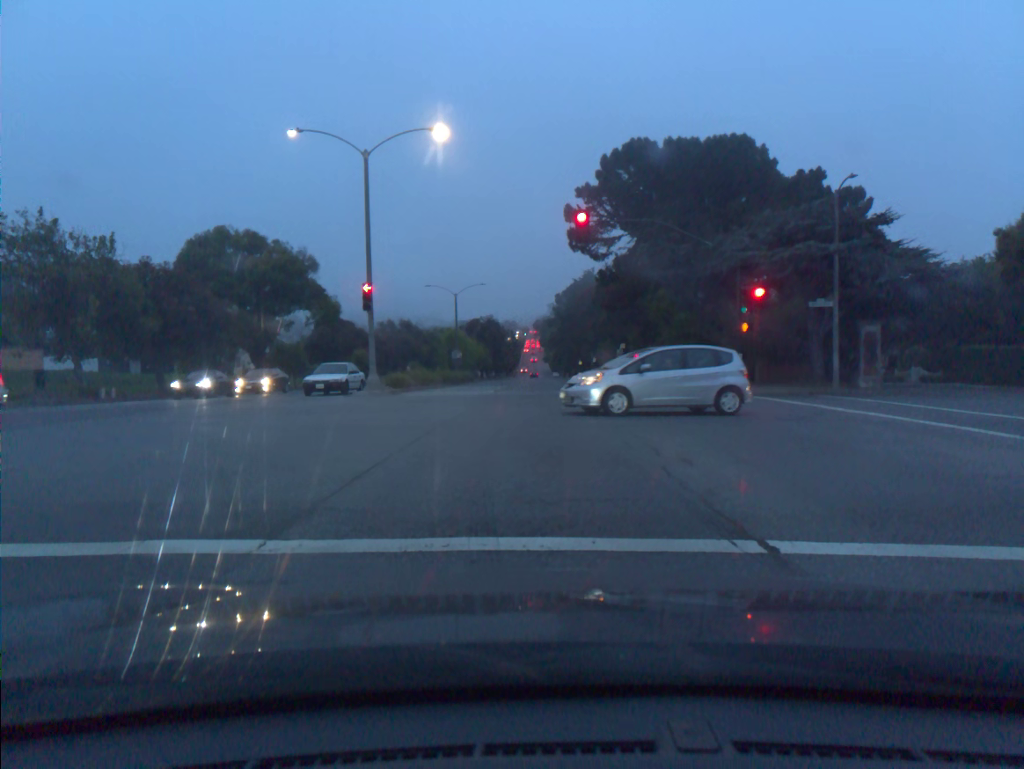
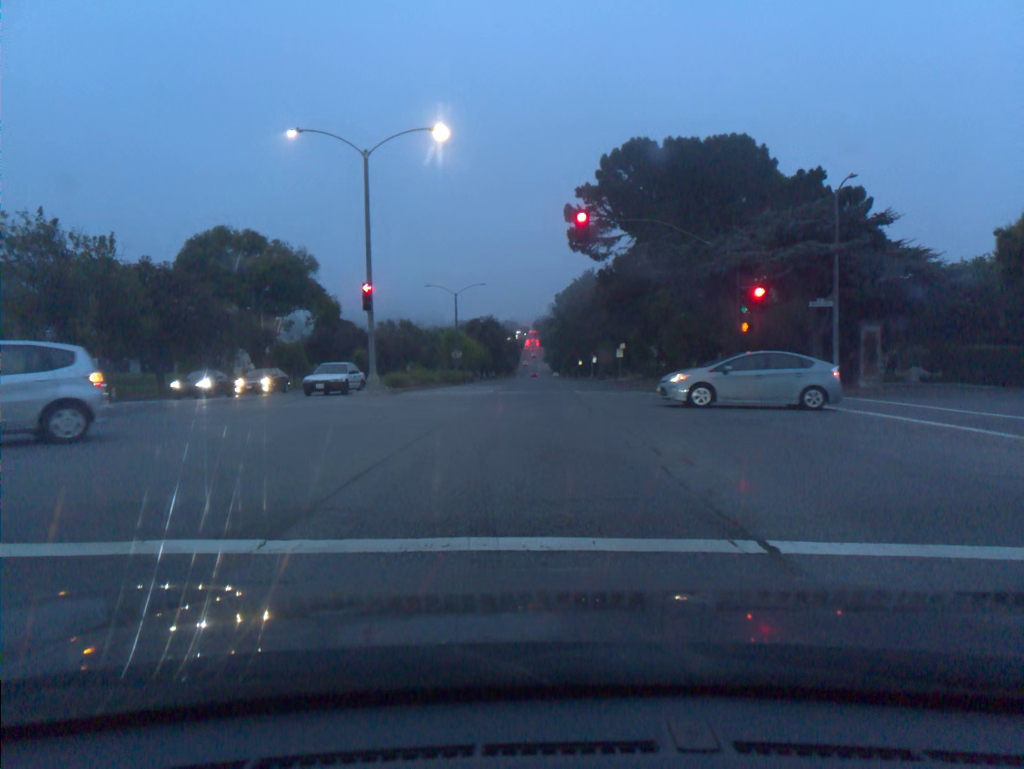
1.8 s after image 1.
(0.0, 0.0) m; 0°
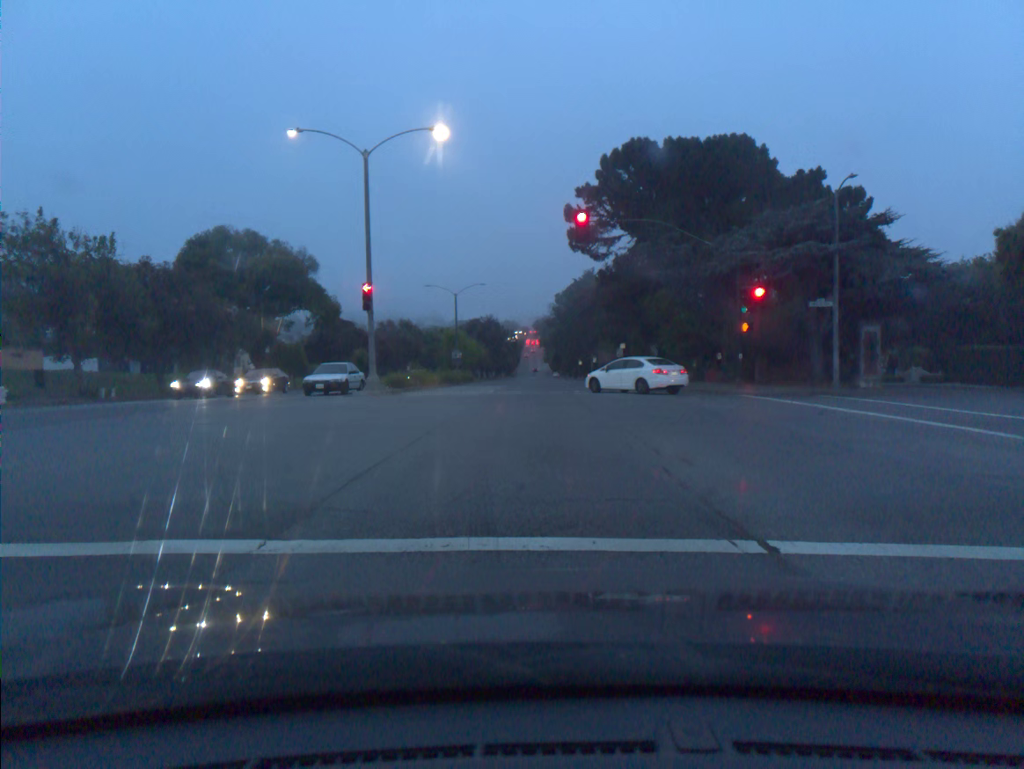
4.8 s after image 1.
(0.0, 0.0) m; 0°
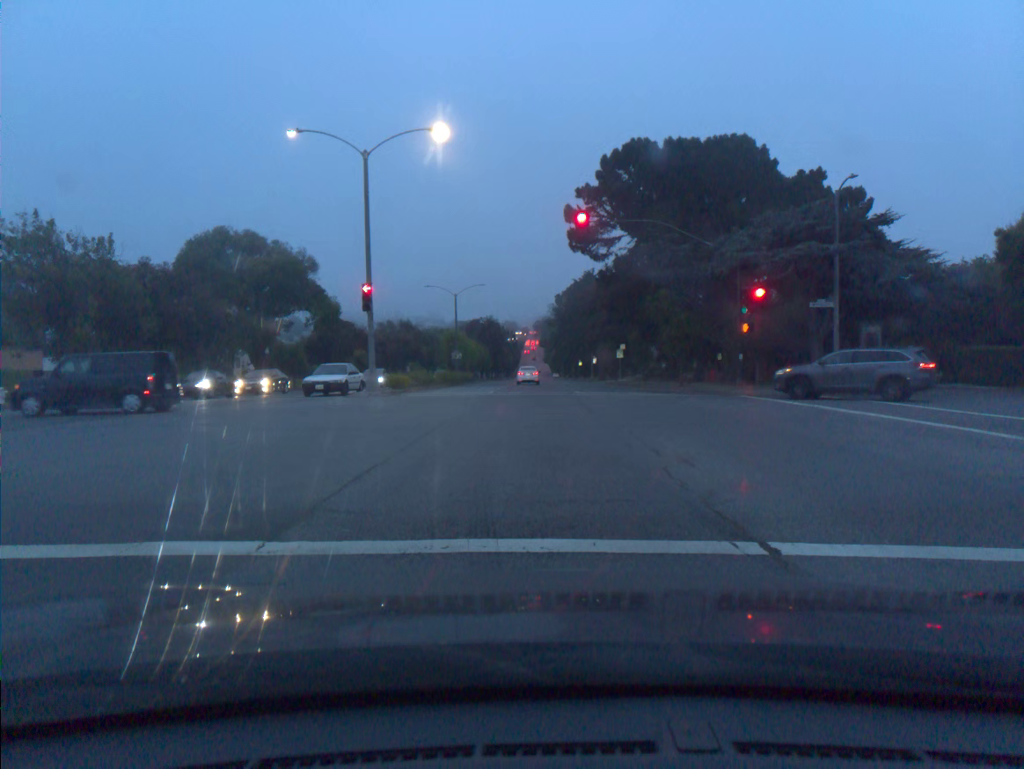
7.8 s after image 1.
(0.0, 0.0) m; 0°
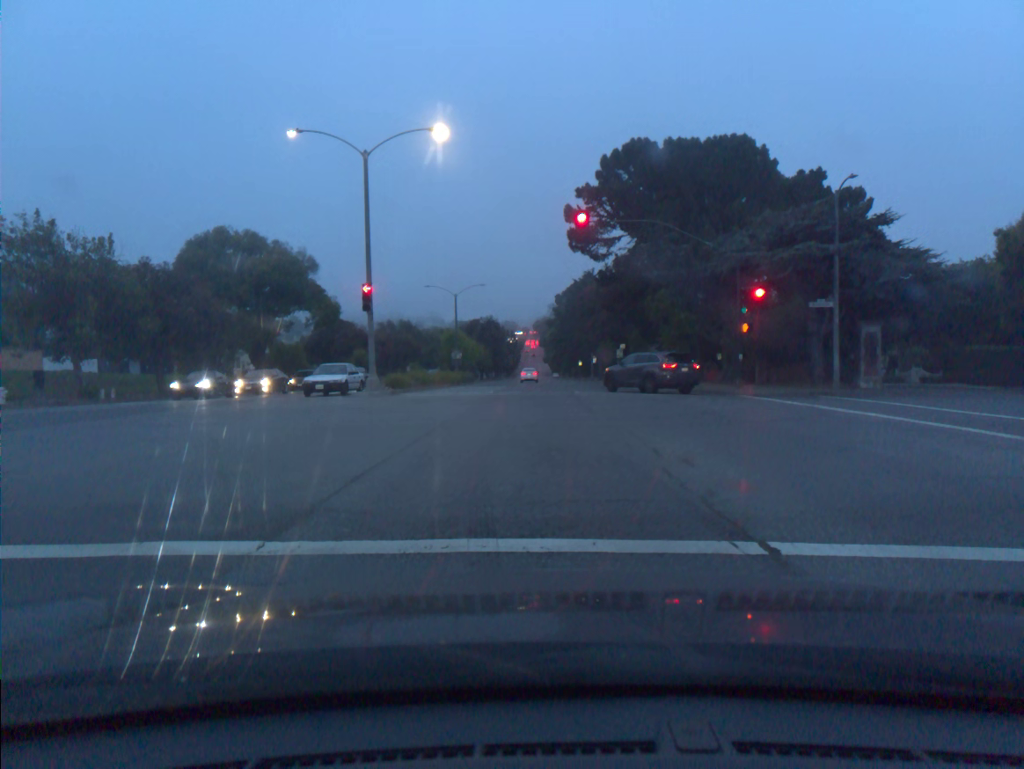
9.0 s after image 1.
(0.0, 0.0) m; 0°
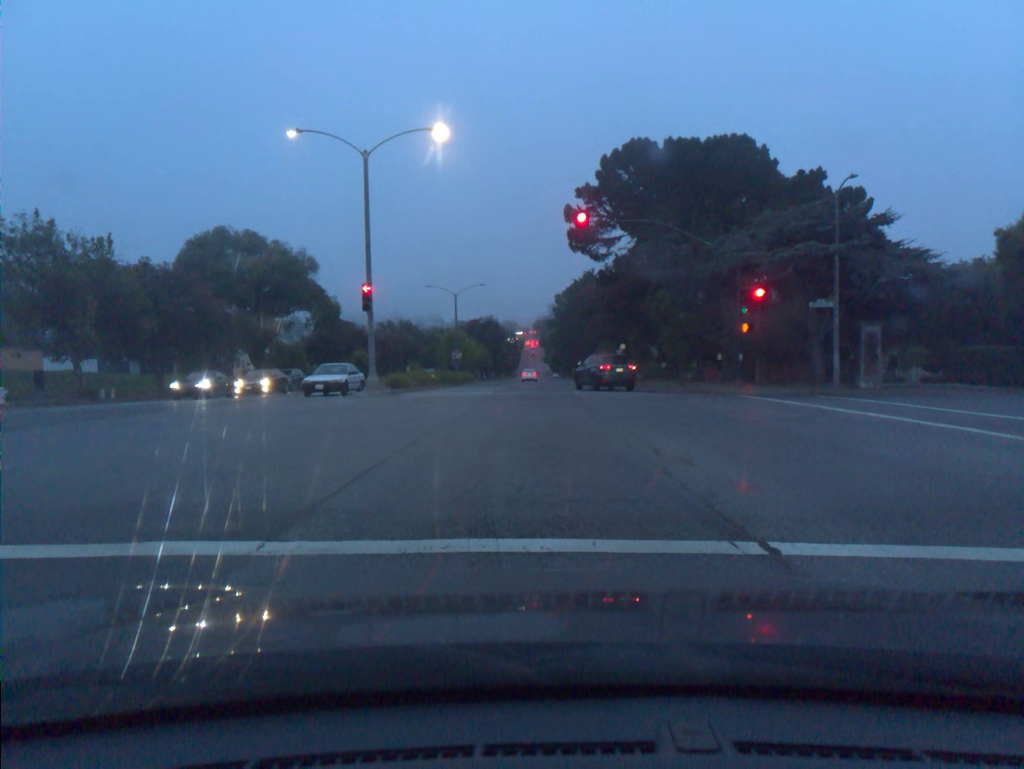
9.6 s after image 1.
(0.0, 0.0) m; 0°
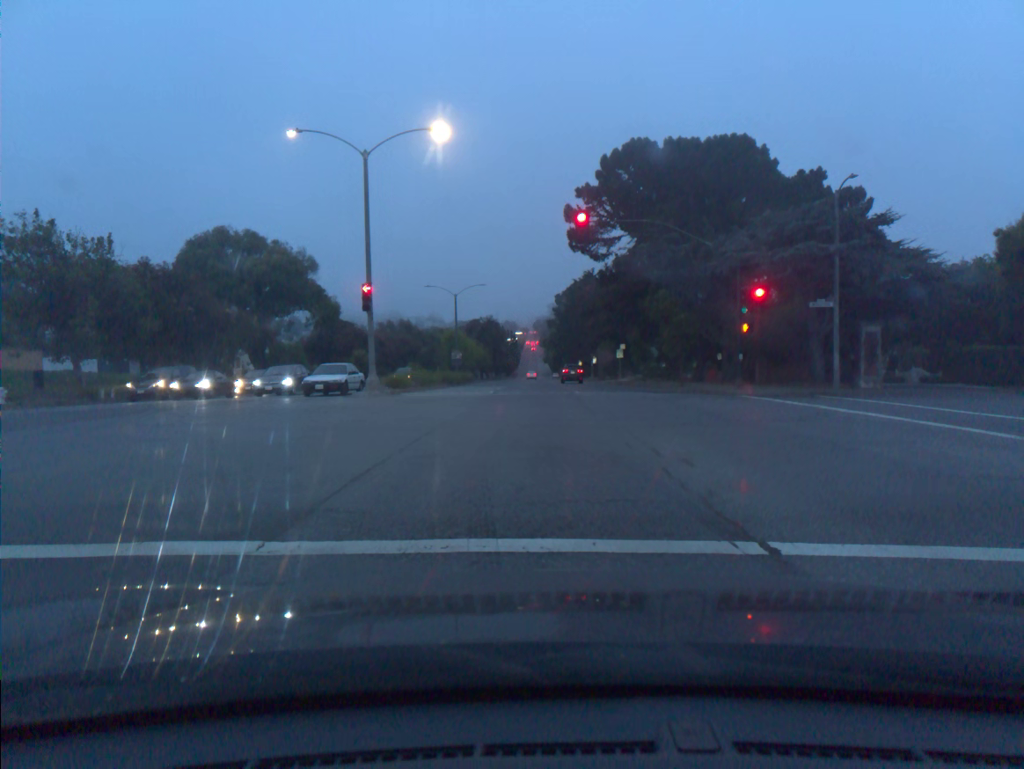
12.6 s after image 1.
(0.0, 0.0) m; 0°
